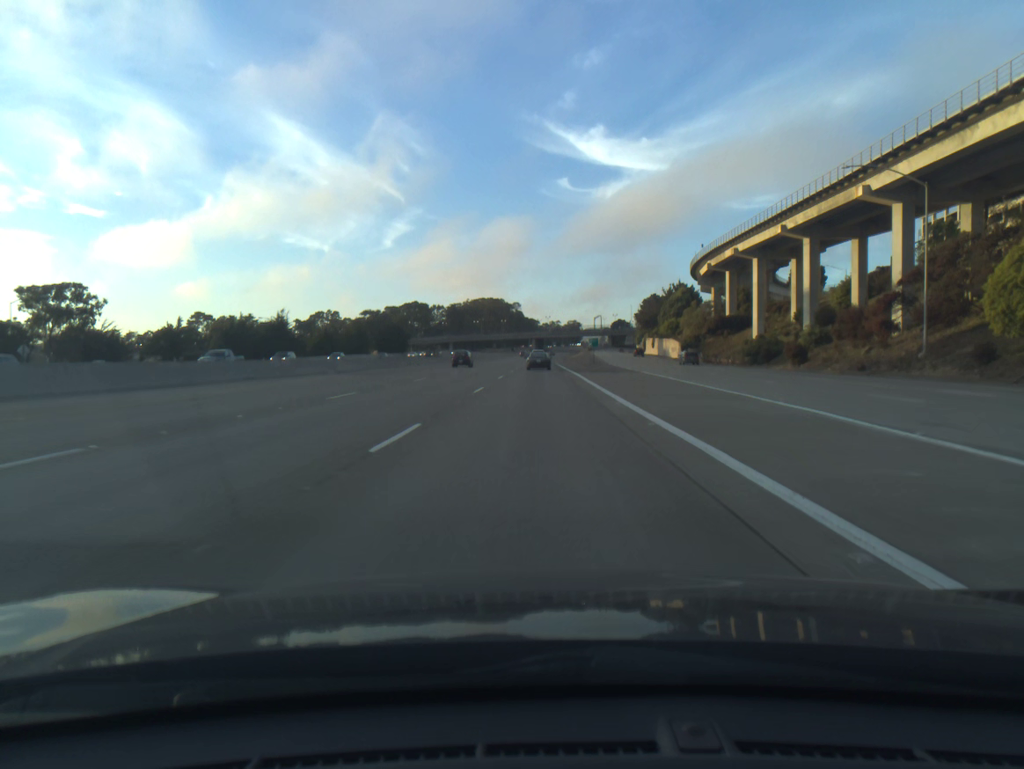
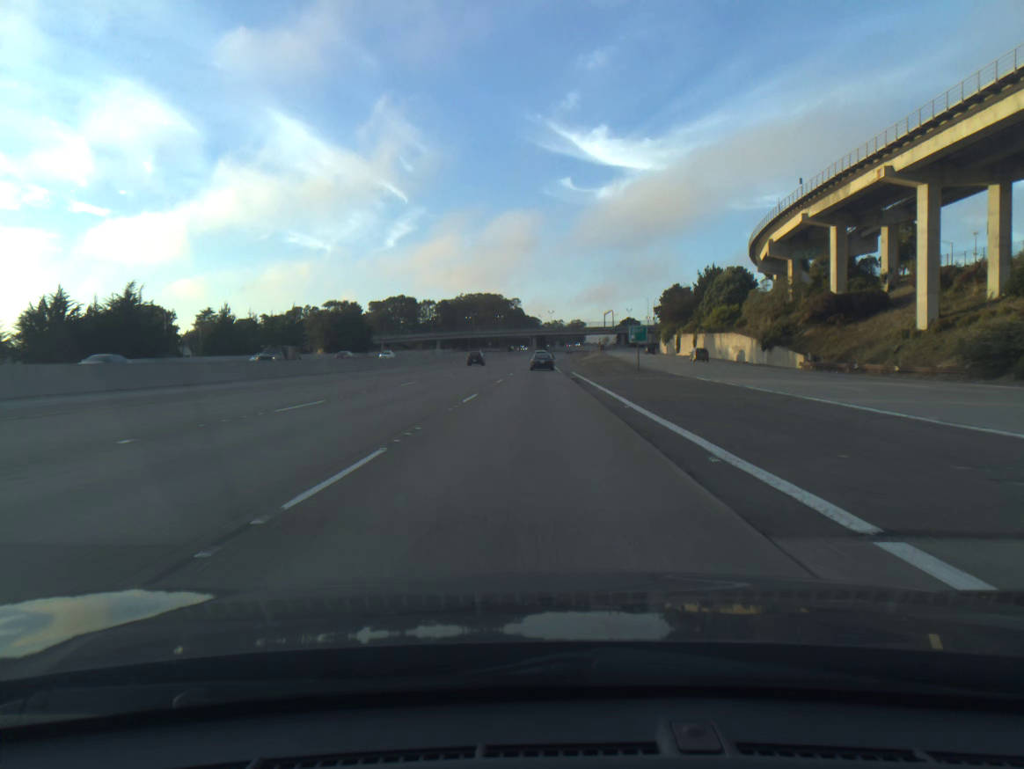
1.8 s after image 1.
(-0.1, +47.7) m; 0°
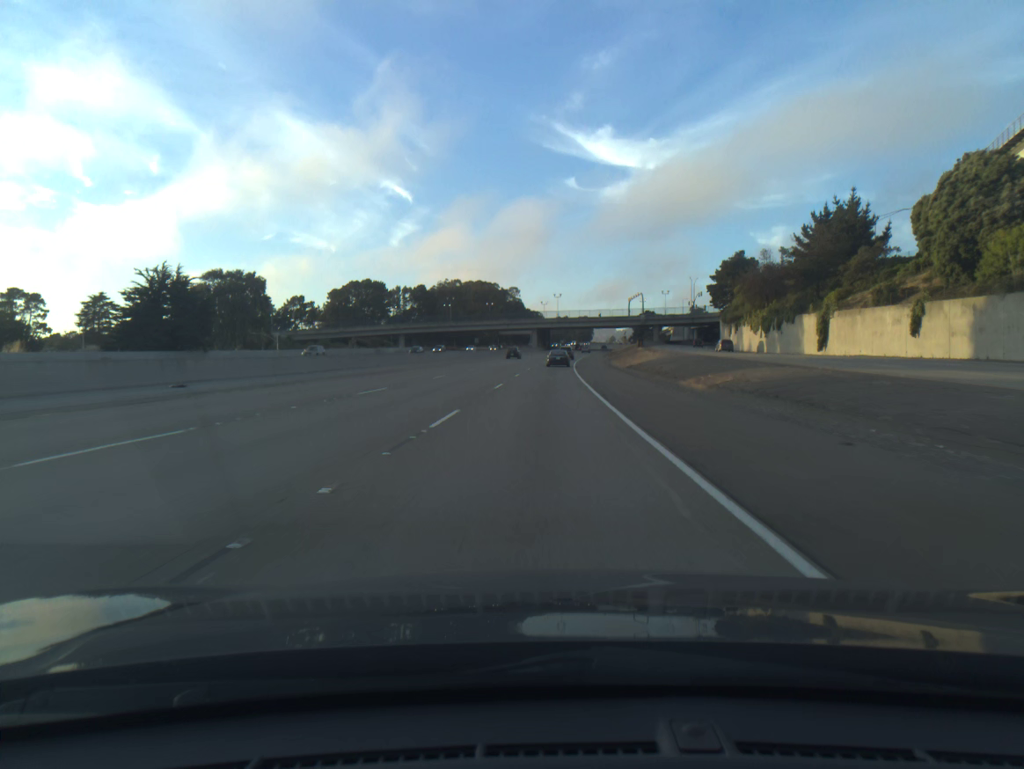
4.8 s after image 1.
(0.0, +80.6) m; 0°
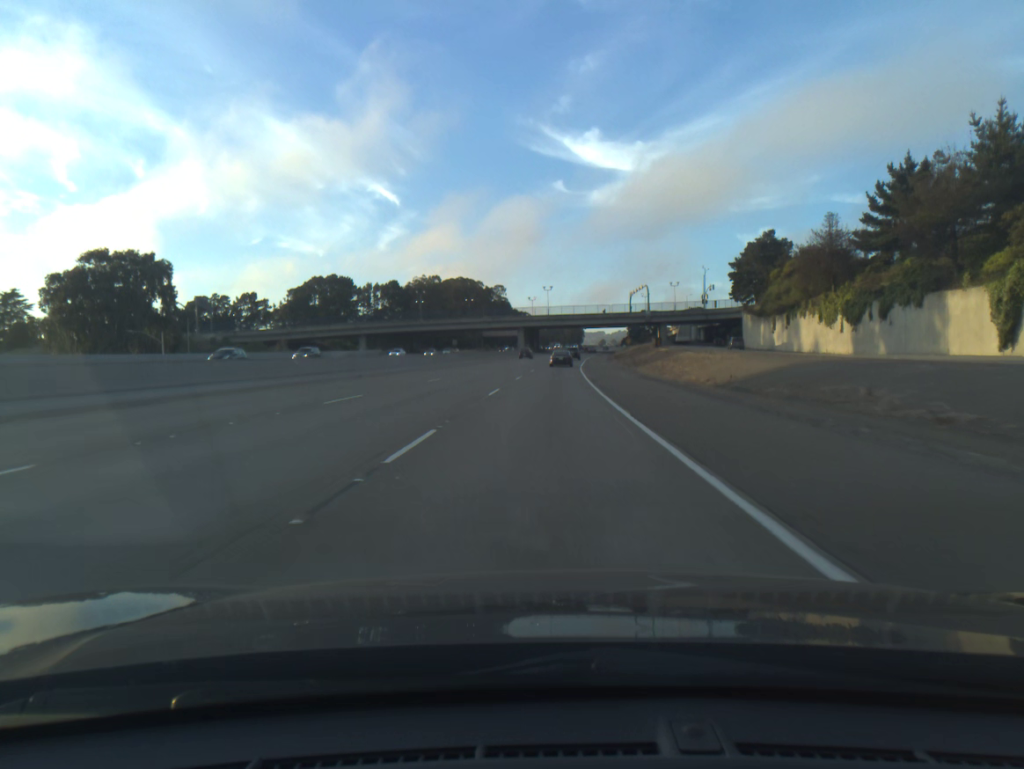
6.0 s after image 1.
(+0.2, +32.7) m; +1°
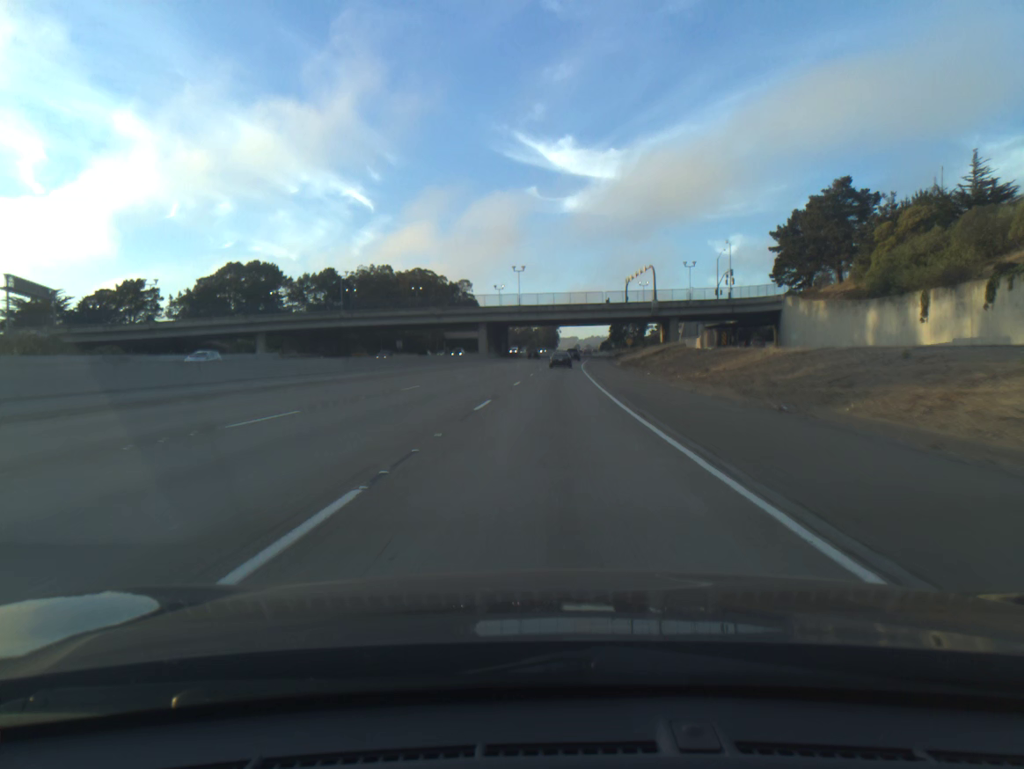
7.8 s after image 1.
(+0.8, +49.4) m; +2°
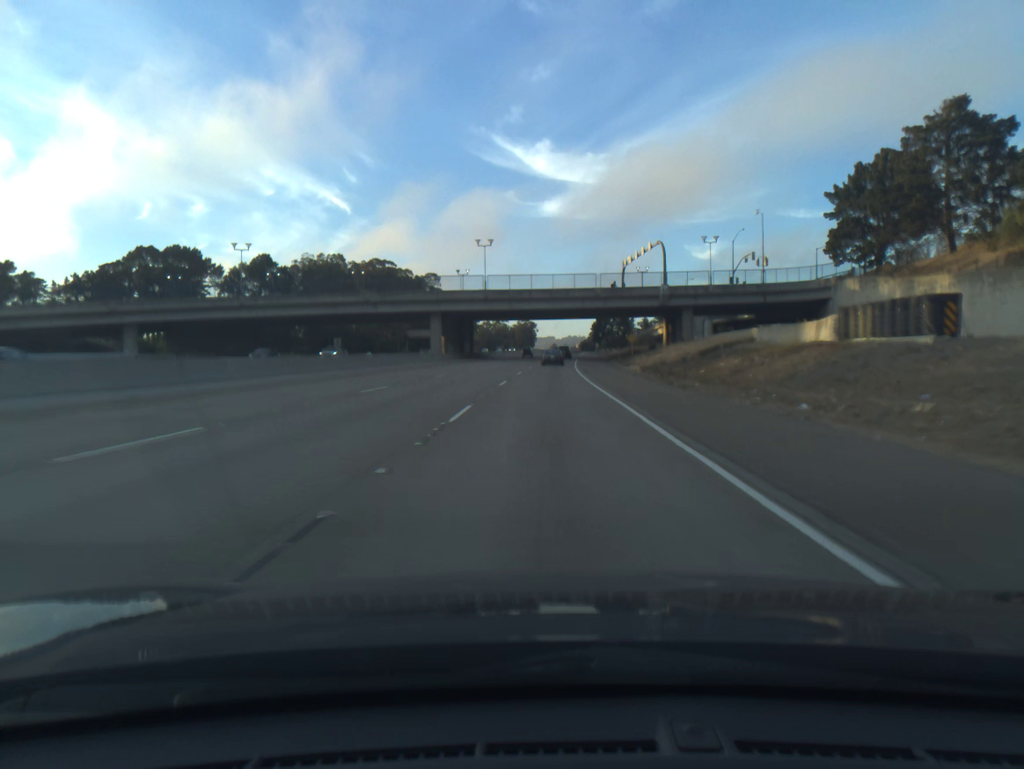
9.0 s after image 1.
(+0.5, +33.1) m; +2°
